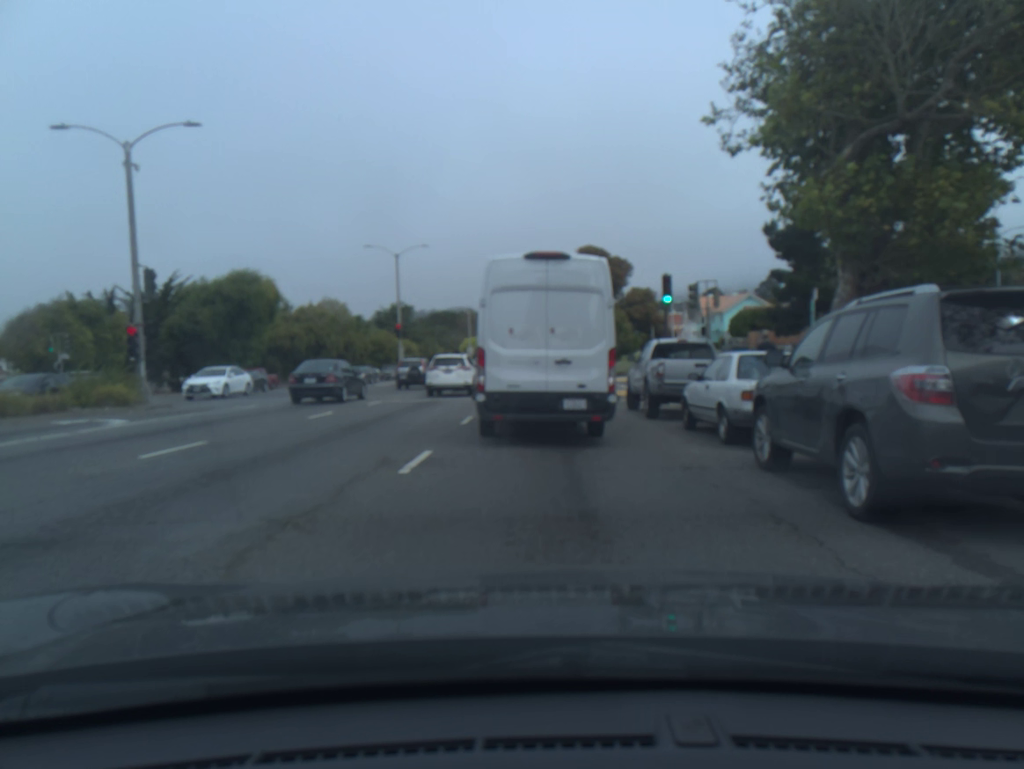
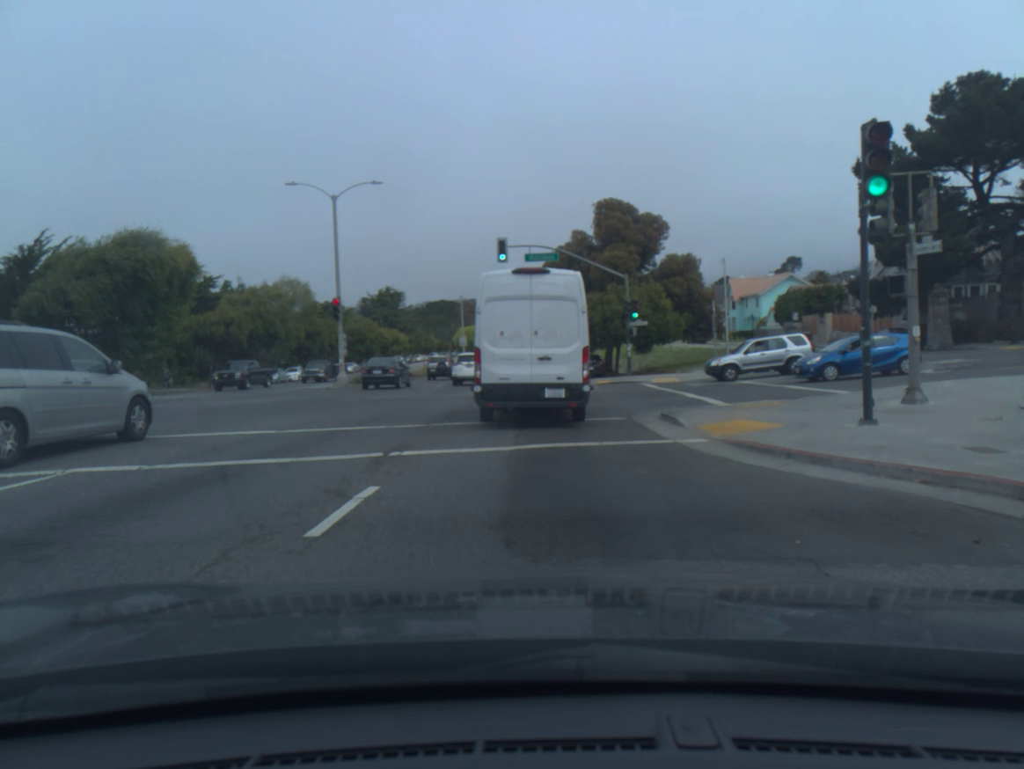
(-0.2, +17.1) m; -1°
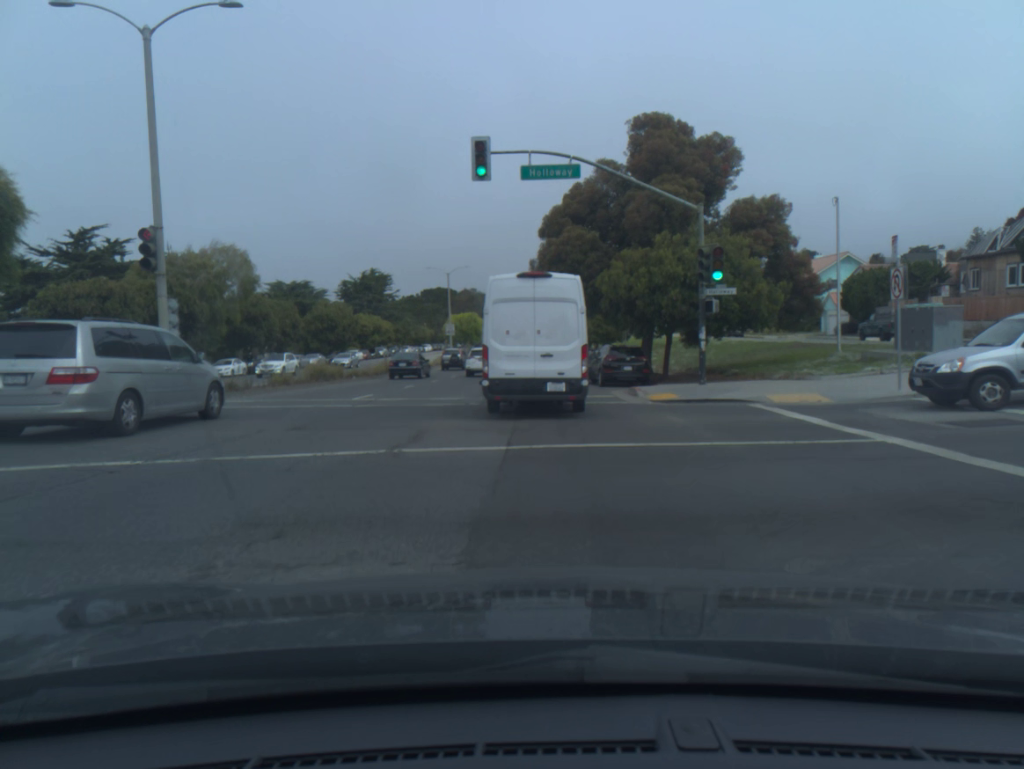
(-0.1, +18.0) m; 0°
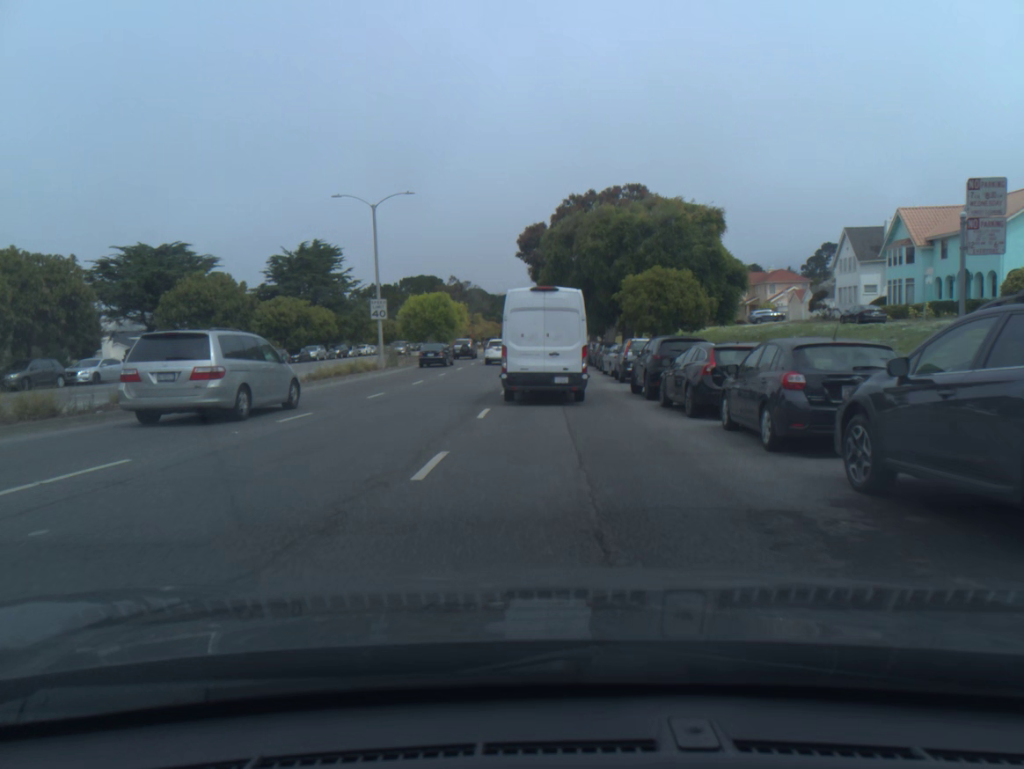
(0.0, +36.5) m; 0°
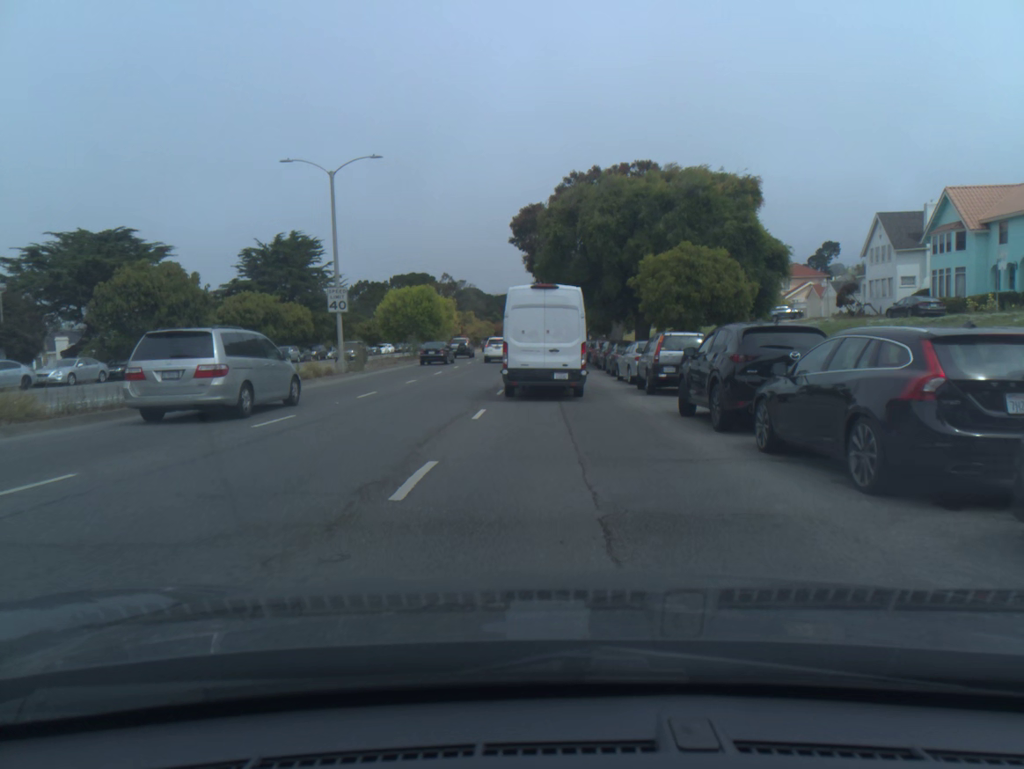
(0.0, +8.2) m; 0°
